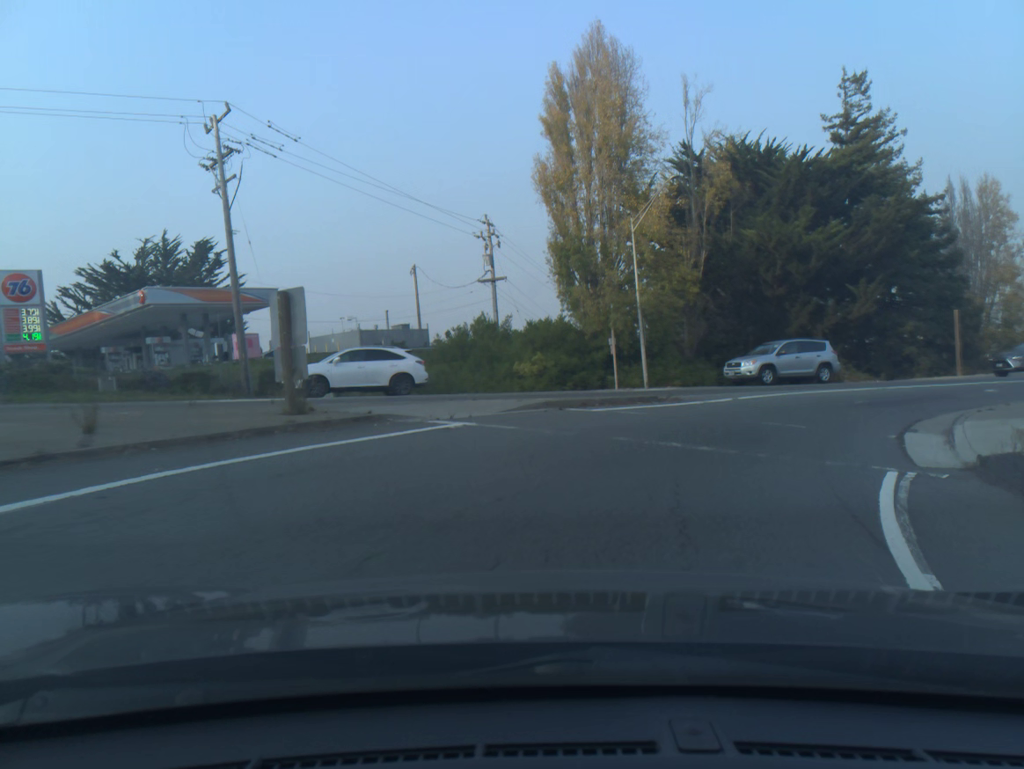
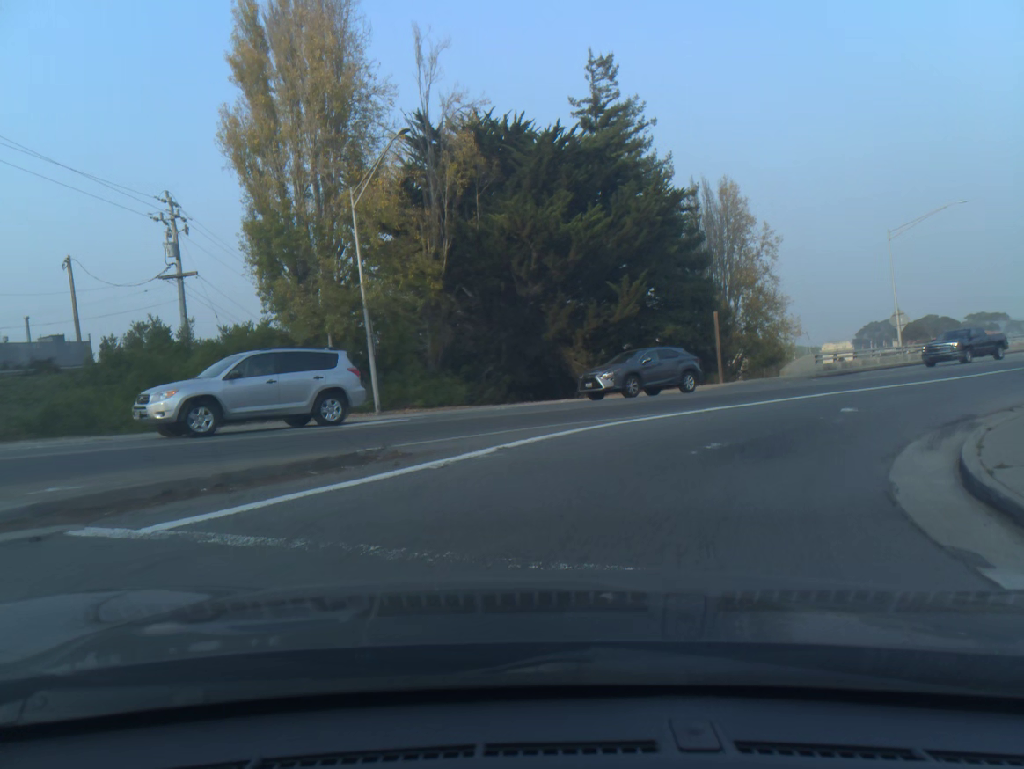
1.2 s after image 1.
(+1.4, +9.0) m; +19°
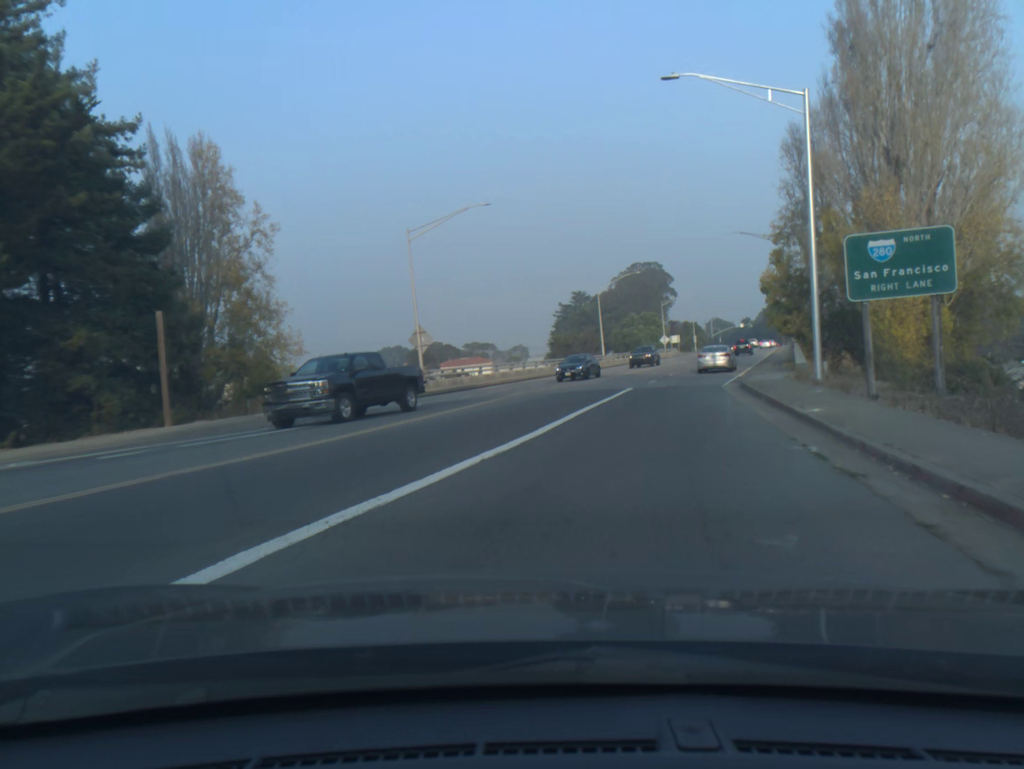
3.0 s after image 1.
(+4.4, +14.1) m; +33°
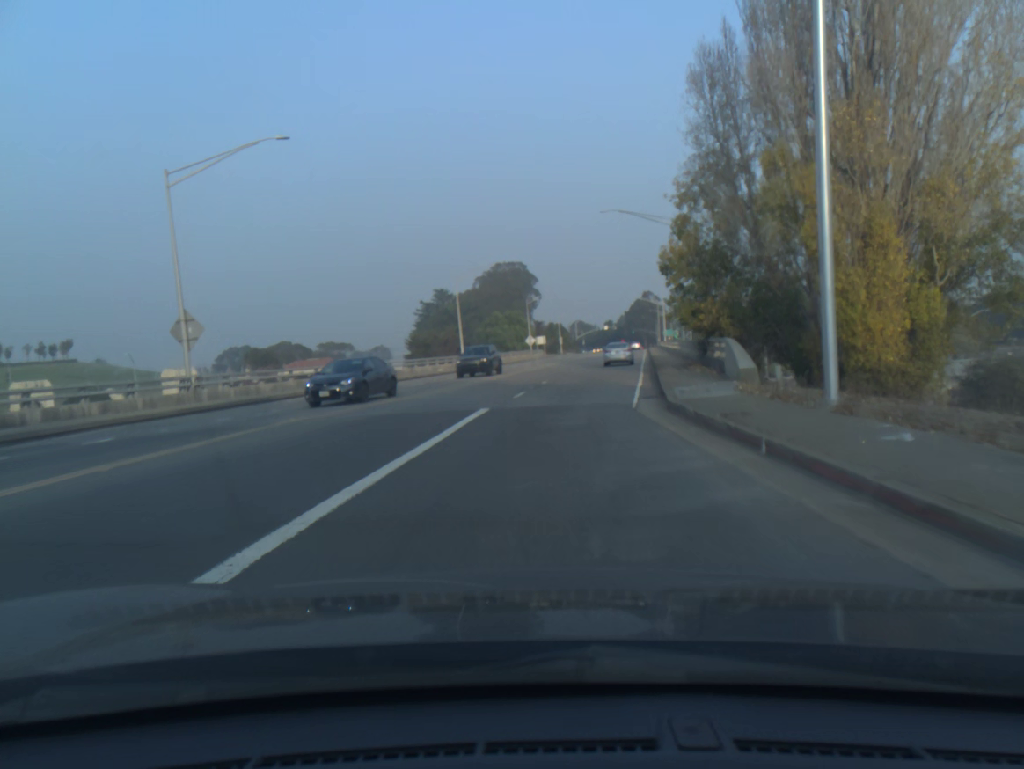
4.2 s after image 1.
(+1.1, +11.8) m; +8°
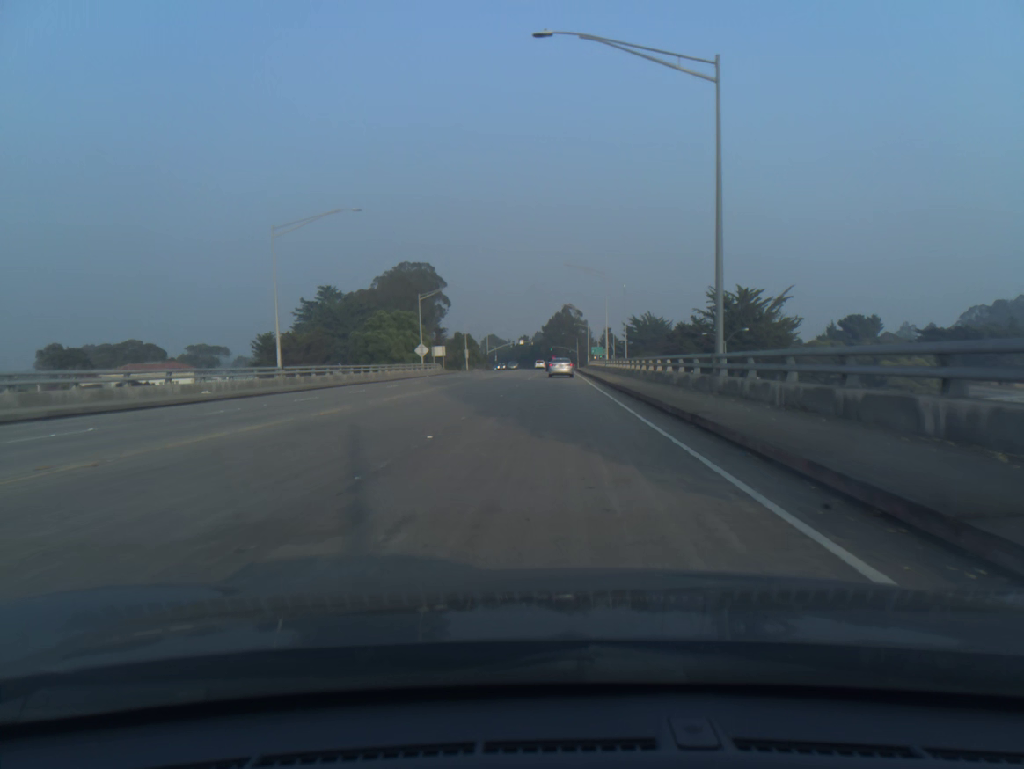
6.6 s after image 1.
(+1.9, +30.0) m; +6°
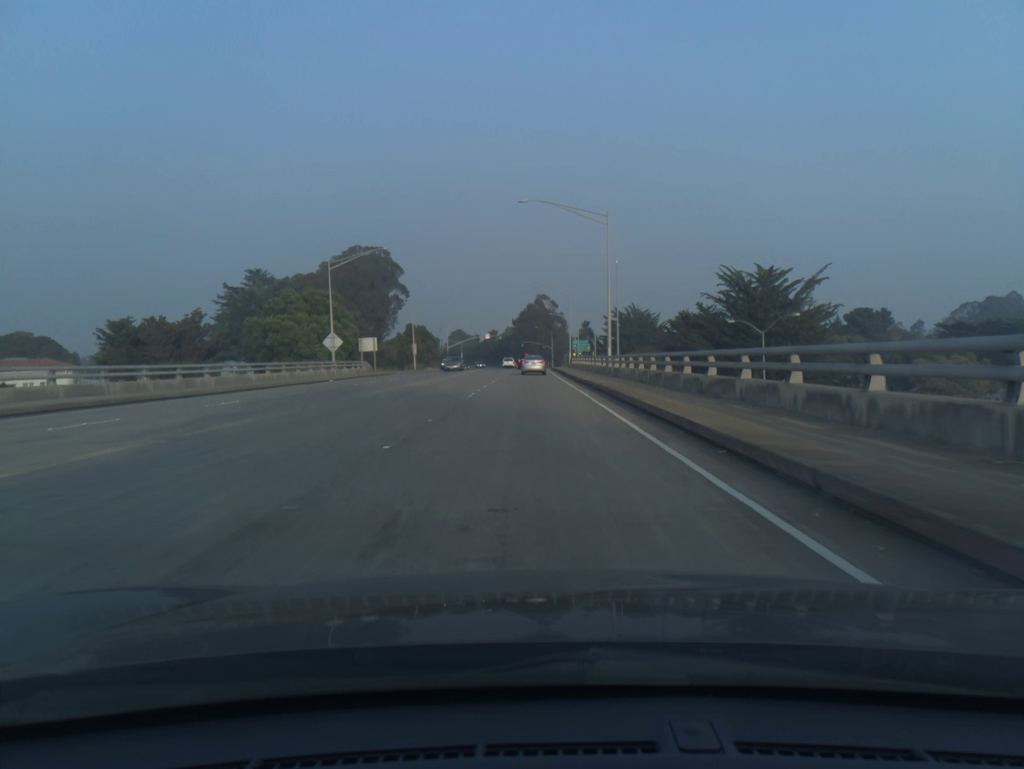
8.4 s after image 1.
(+0.5, +26.9) m; +2°
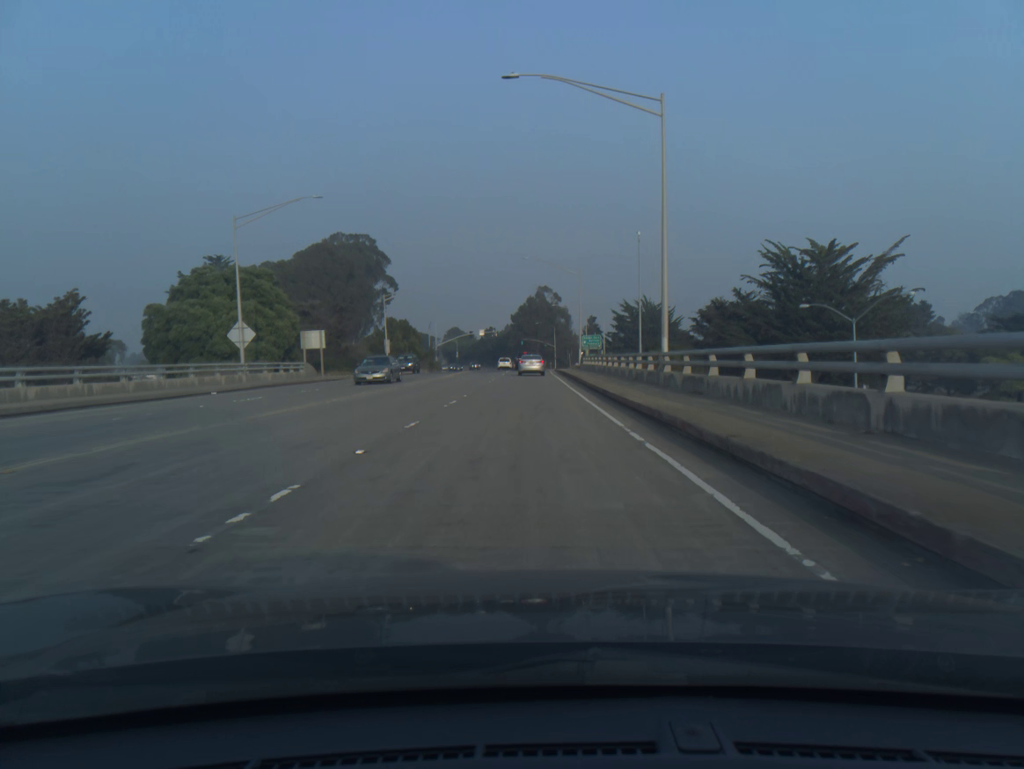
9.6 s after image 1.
(0.0, +19.1) m; 0°
